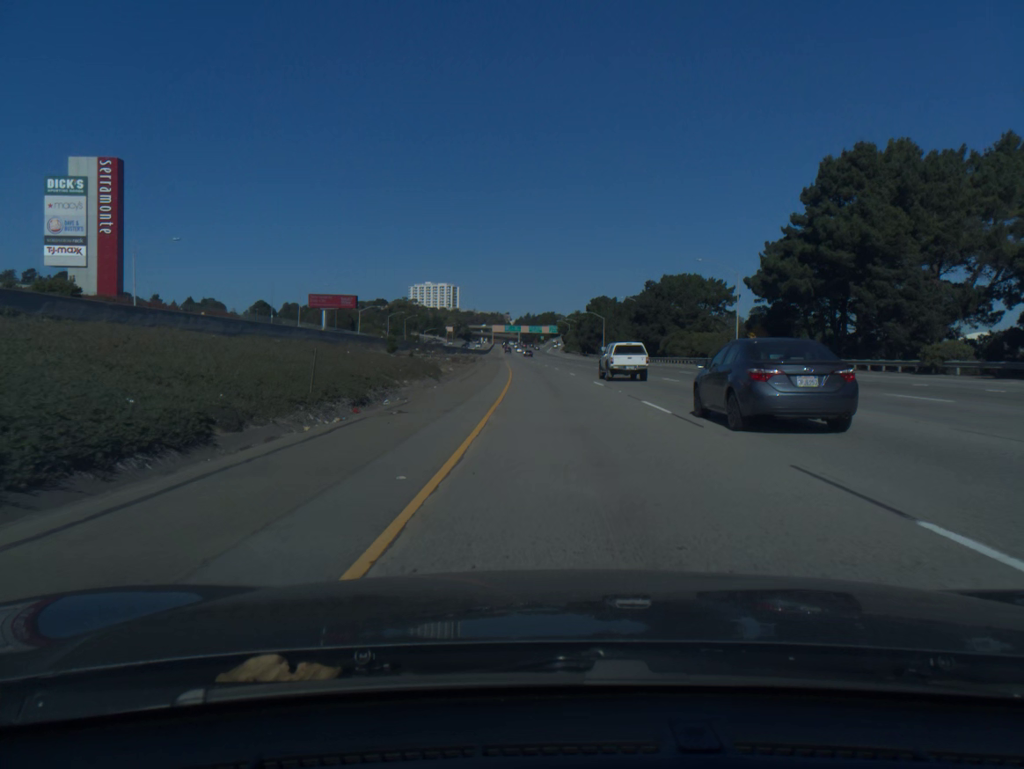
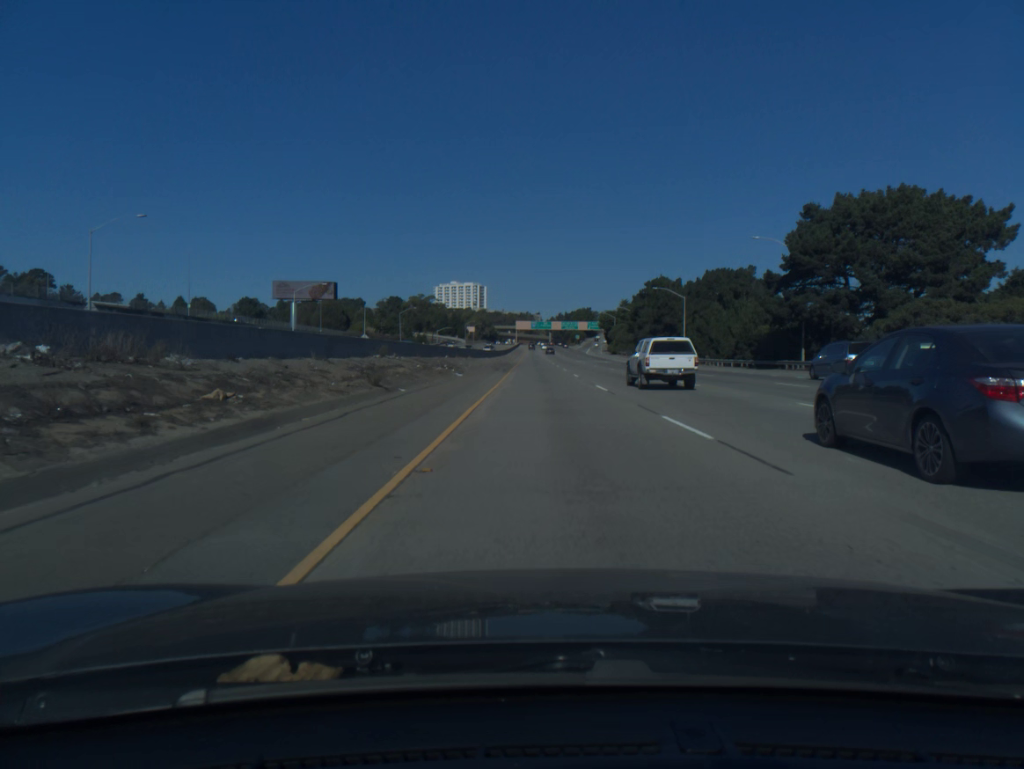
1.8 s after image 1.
(-1.2, +63.9) m; -2°
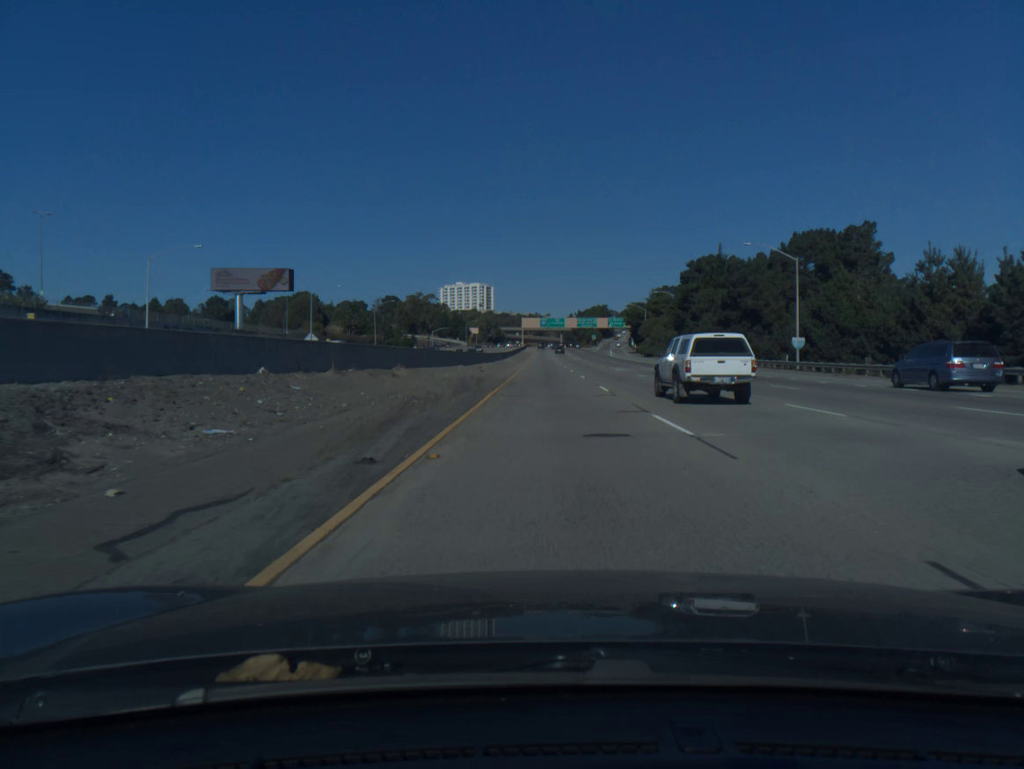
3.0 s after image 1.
(-0.4, +42.4) m; -1°
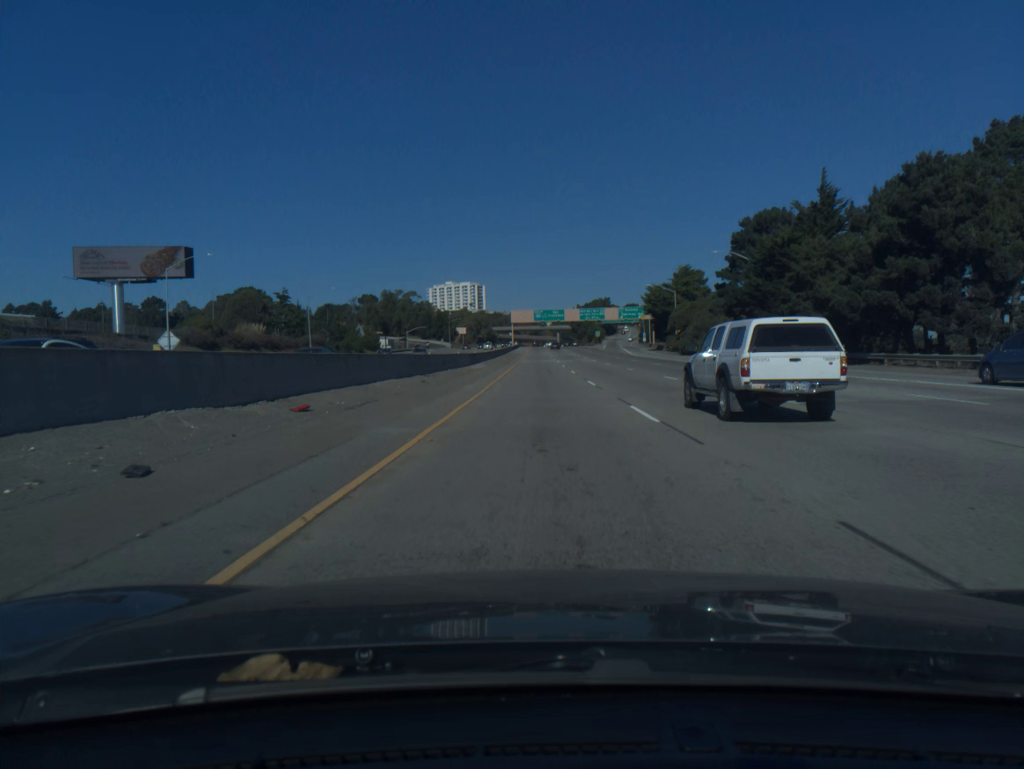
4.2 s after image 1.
(+0.2, +42.1) m; 0°
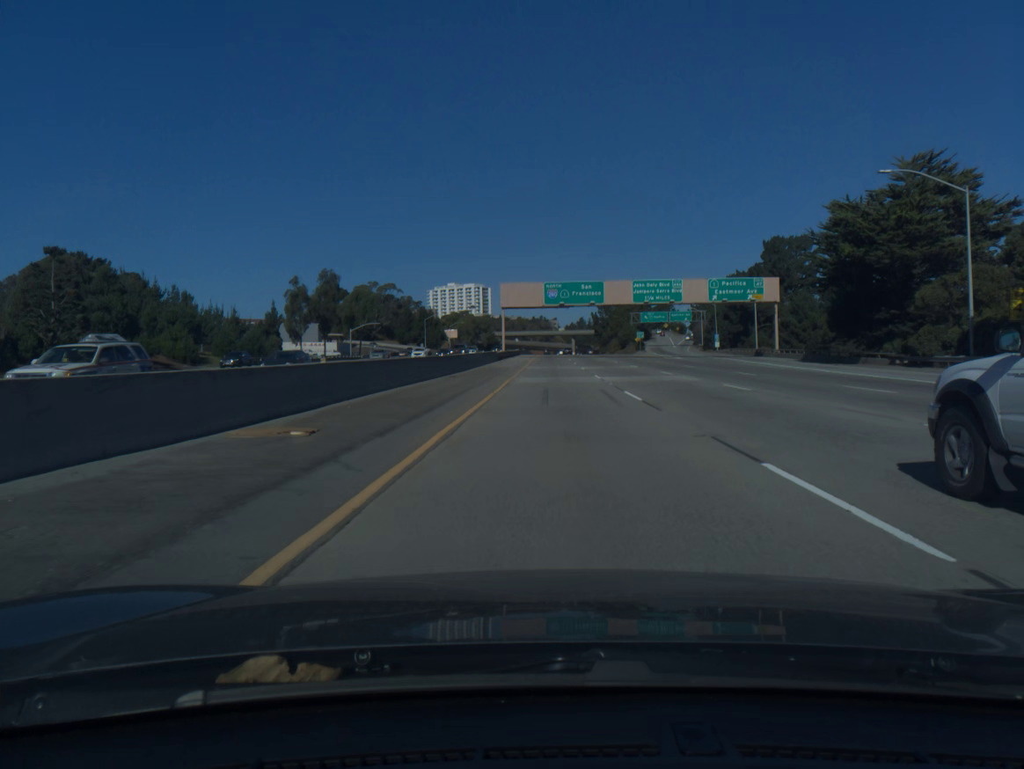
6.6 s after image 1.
(-0.8, +81.9) m; -1°
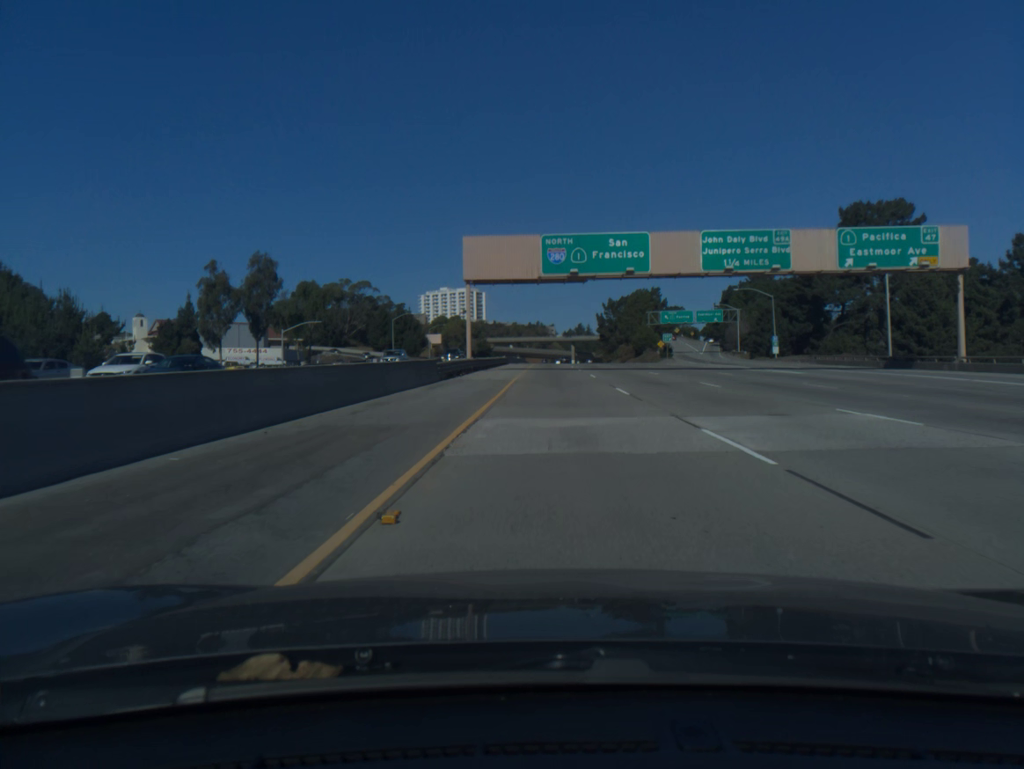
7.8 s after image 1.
(+0.1, +39.7) m; 0°
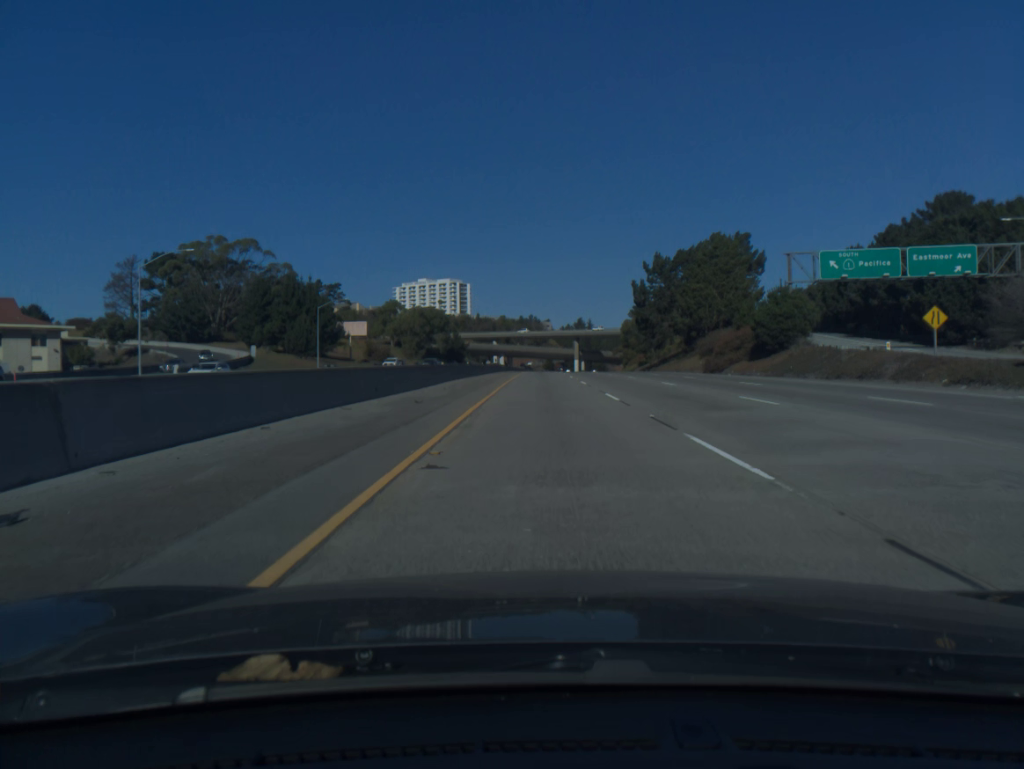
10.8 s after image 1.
(+0.6, +97.9) m; 0°
